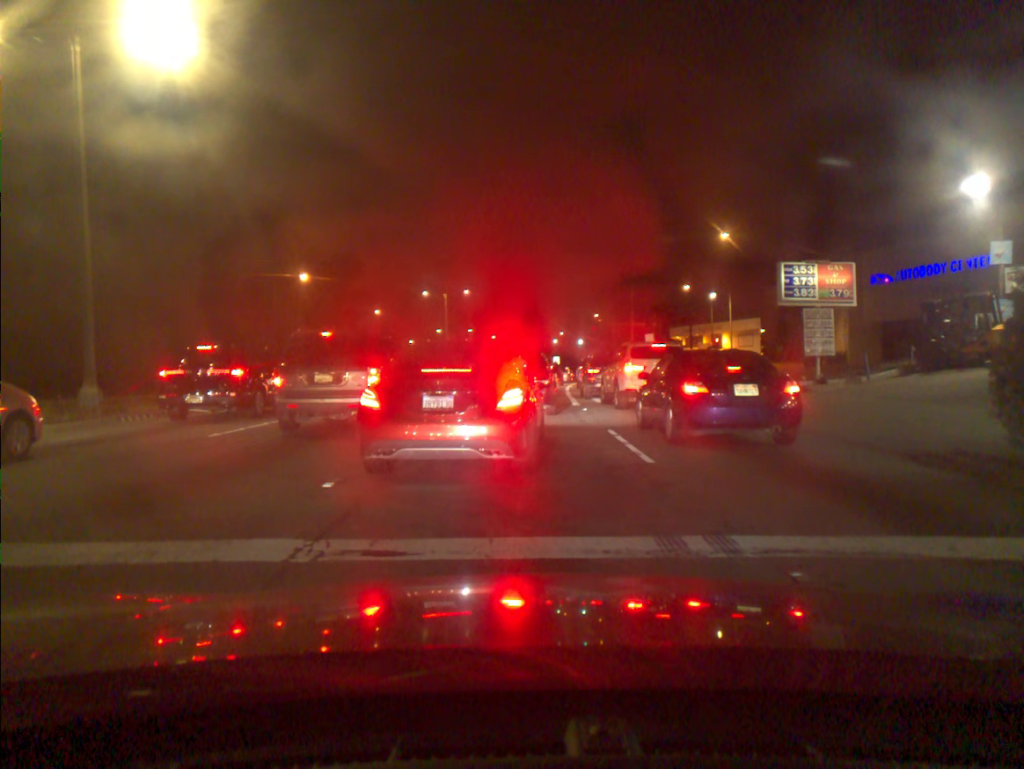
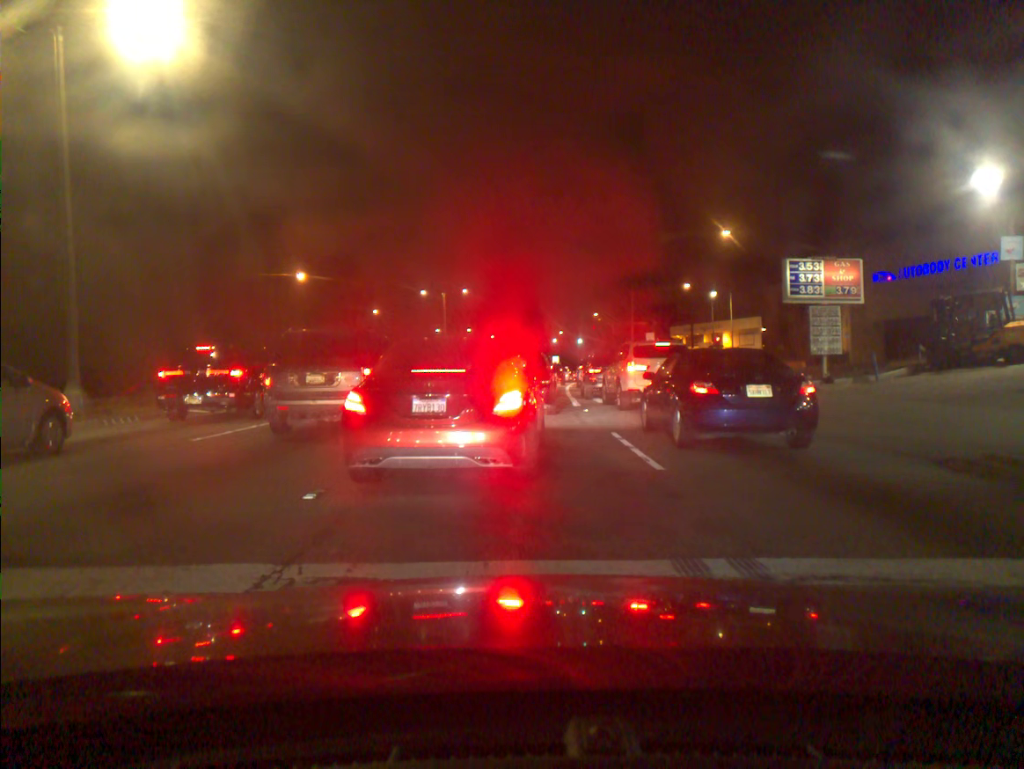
(0.0, +0.6) m; 0°
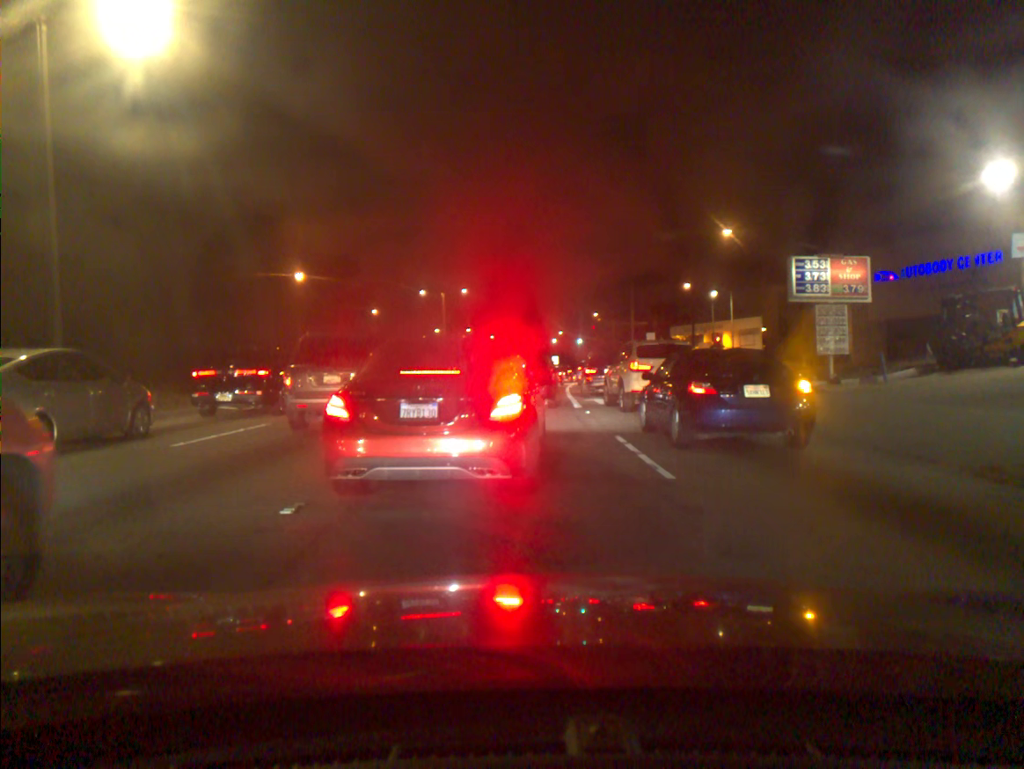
(0.0, +0.7) m; 0°
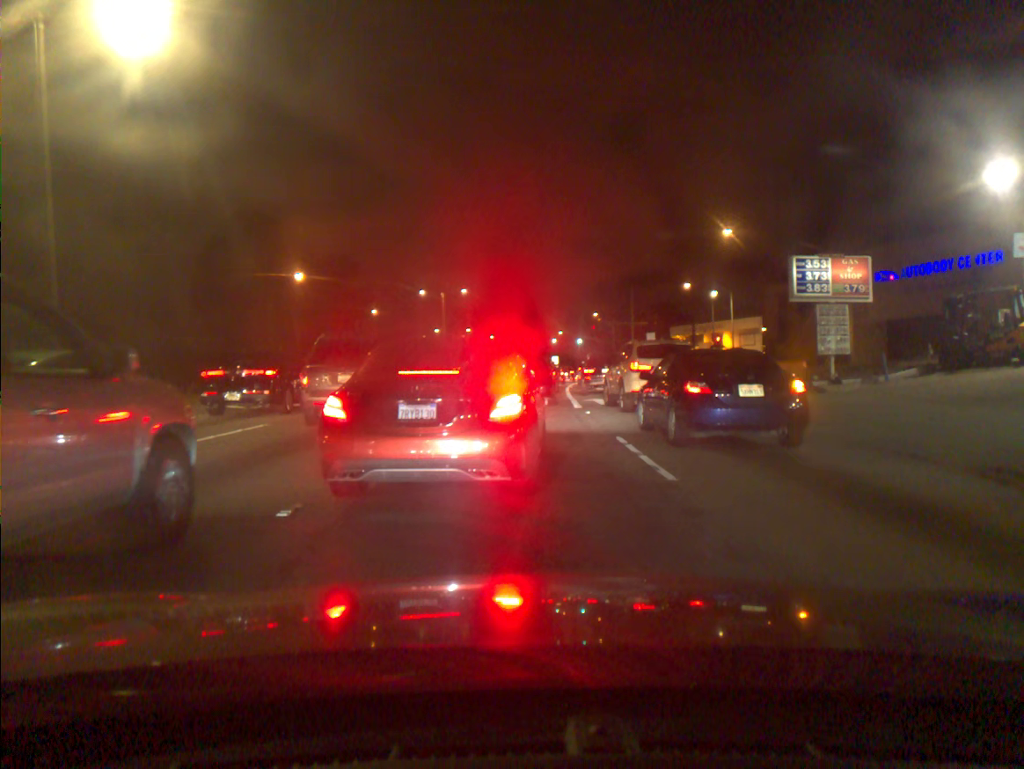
(0.0, +0.1) m; 0°
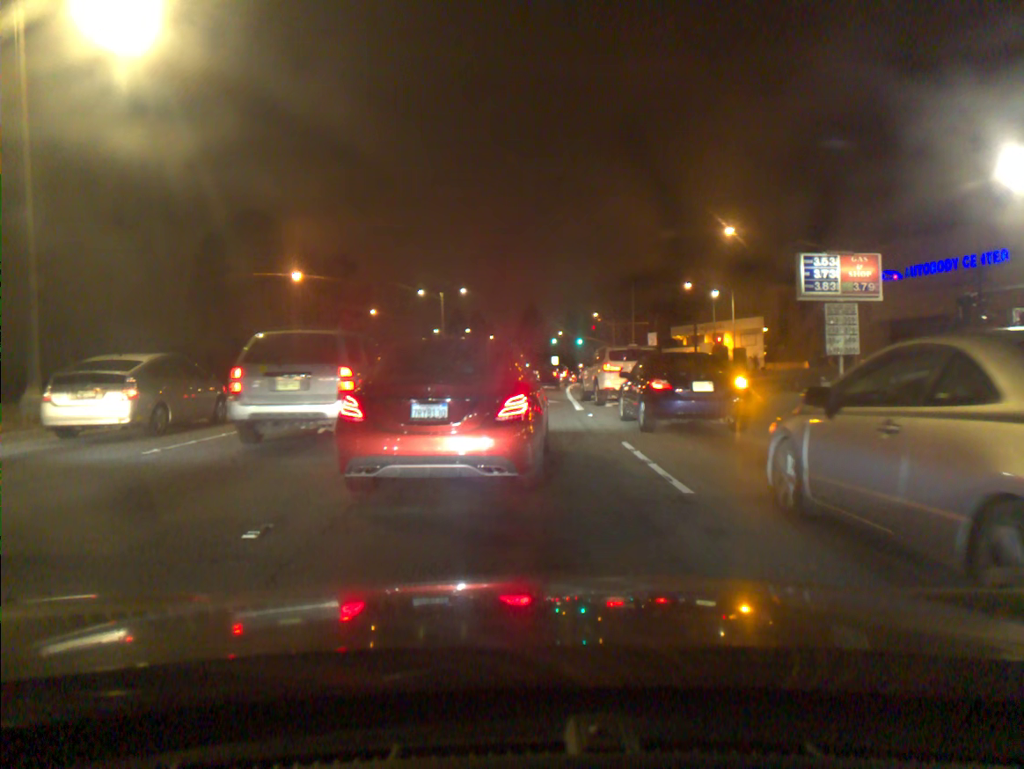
(+0.1, +0.7) m; 0°
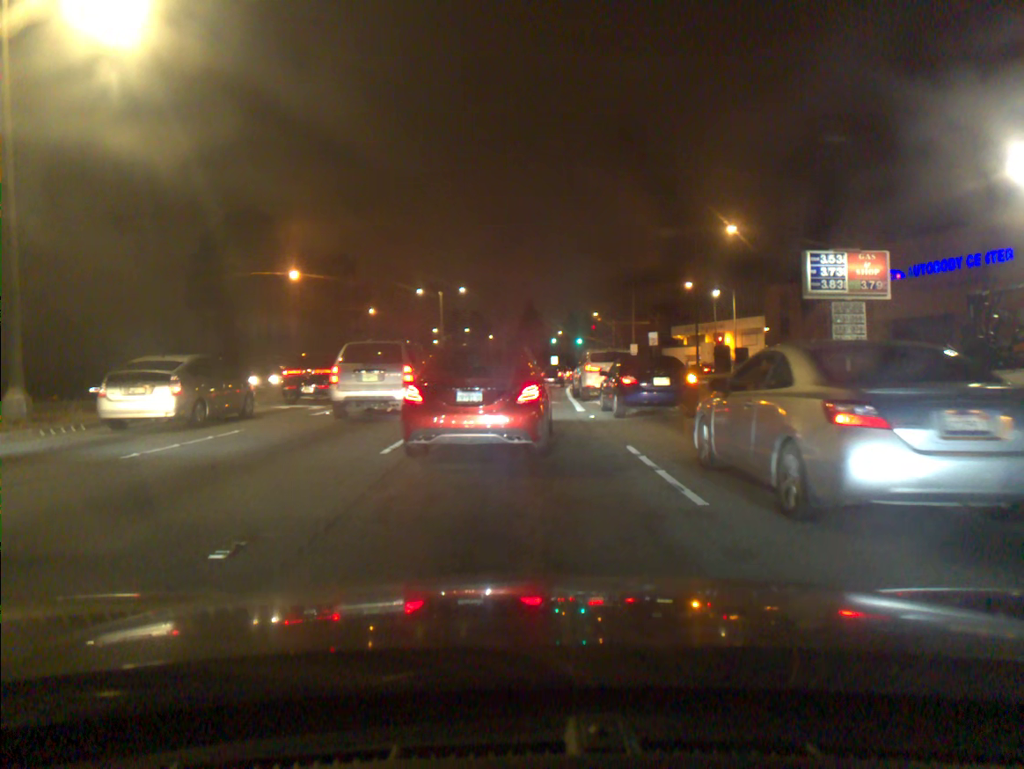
(0.0, +0.5) m; 0°
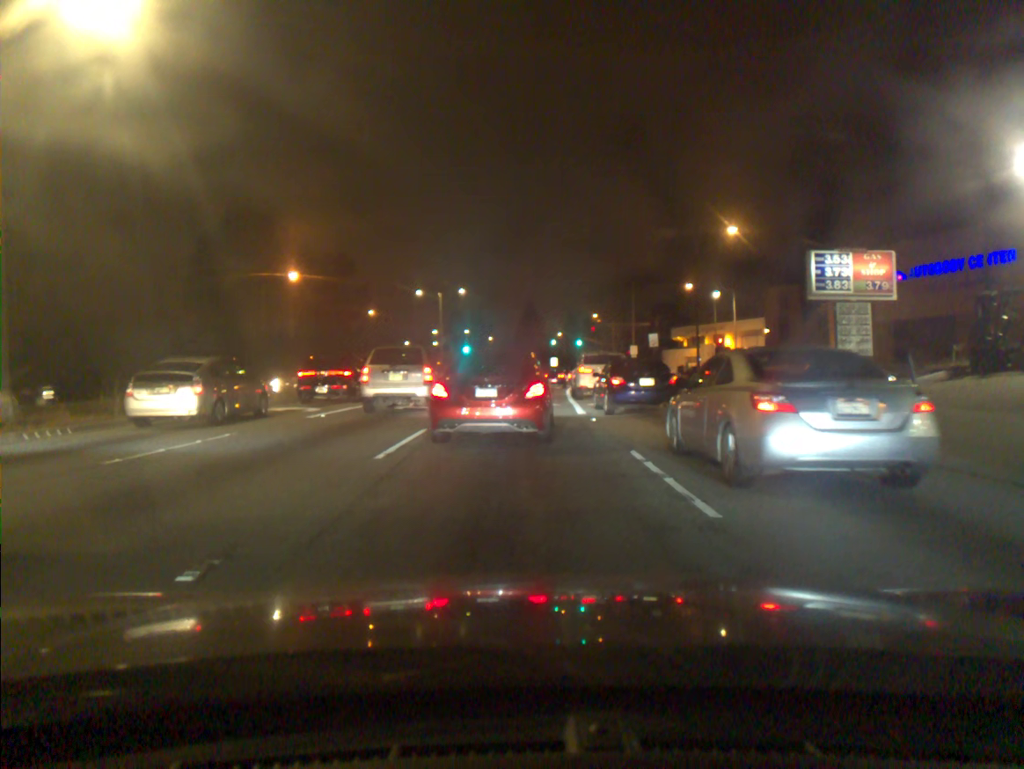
(0.0, +0.4) m; 0°
